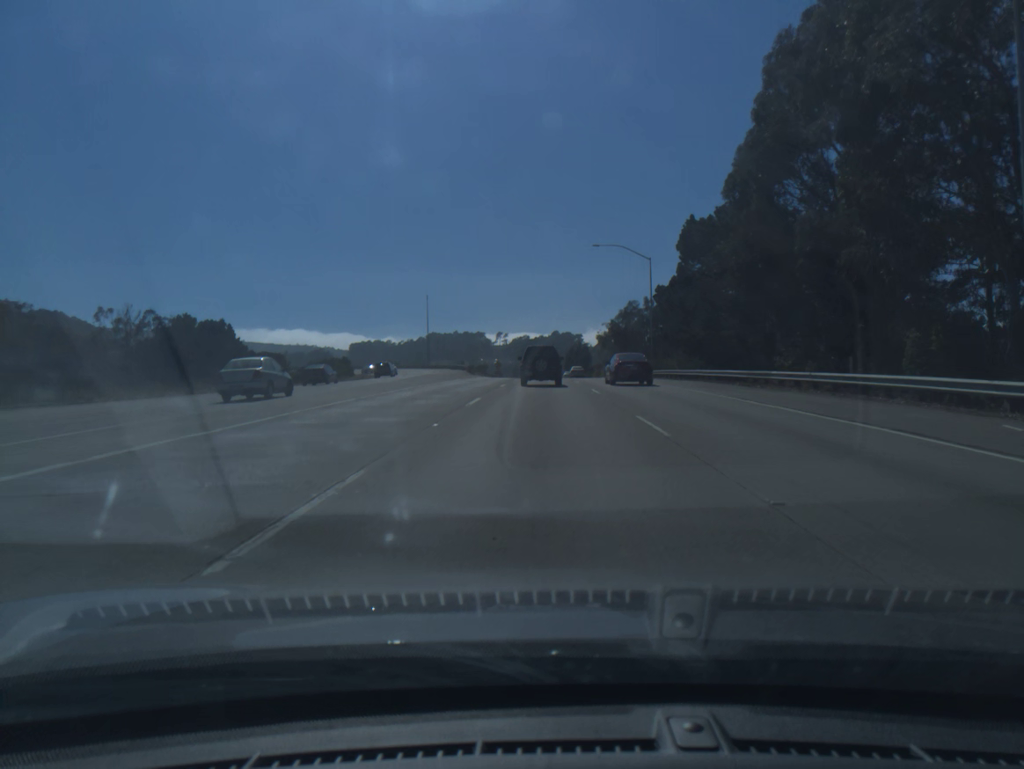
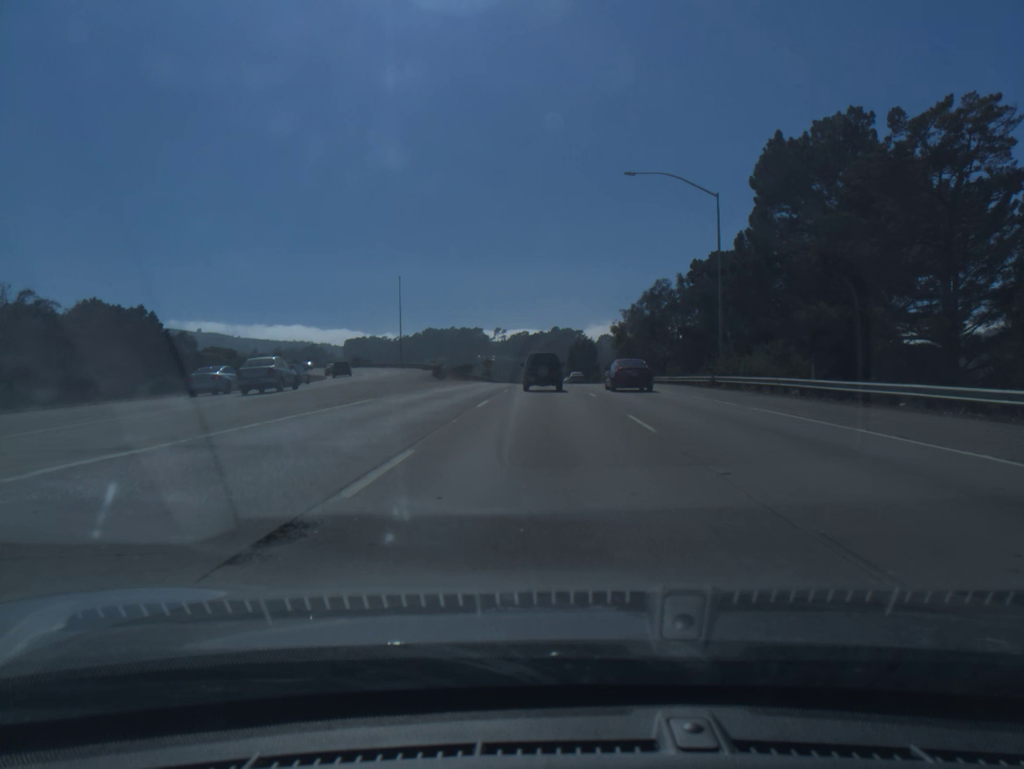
(0.0, +26.9) m; 0°
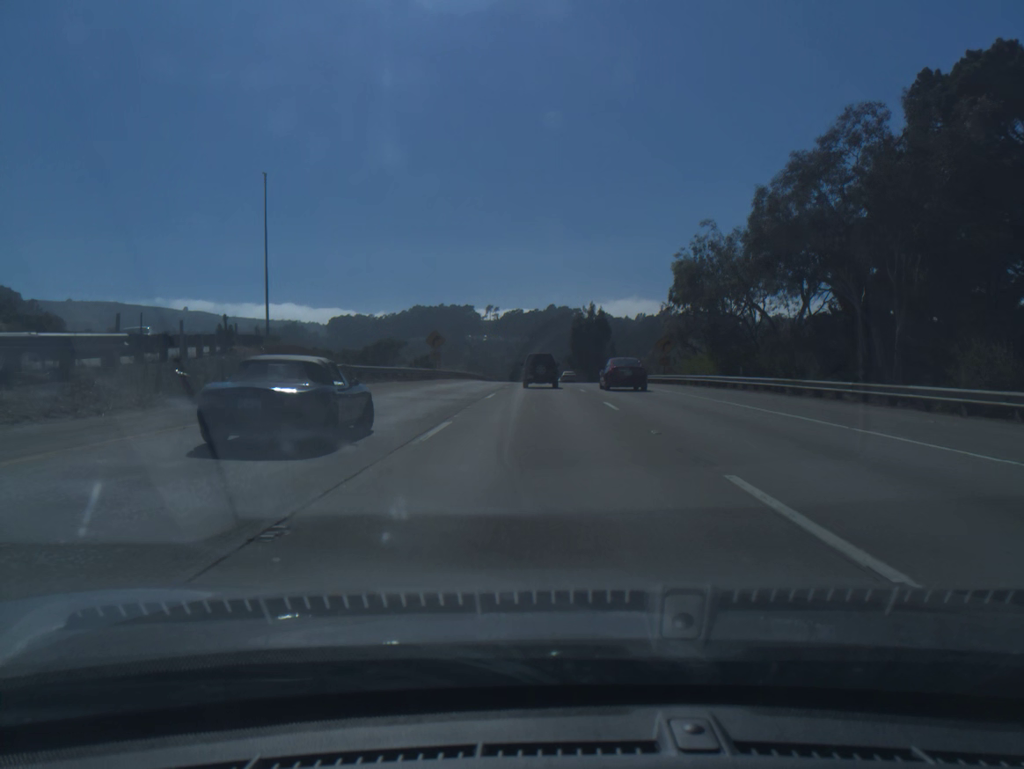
(+0.2, +53.4) m; 0°
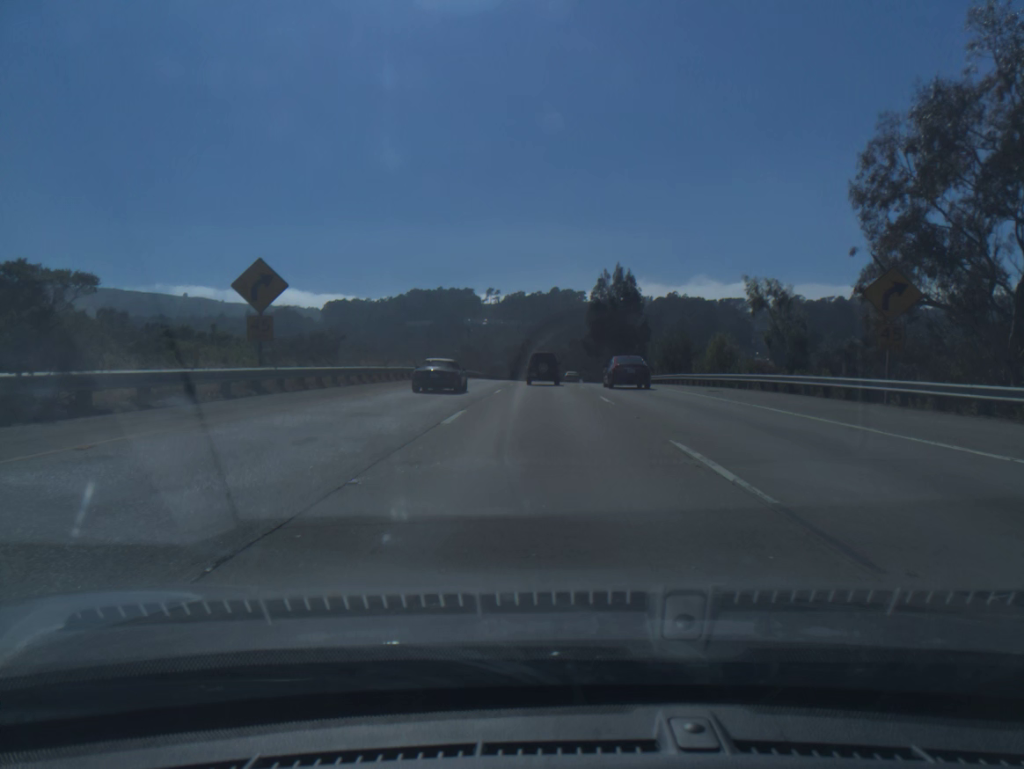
(-0.1, +40.4) m; 0°
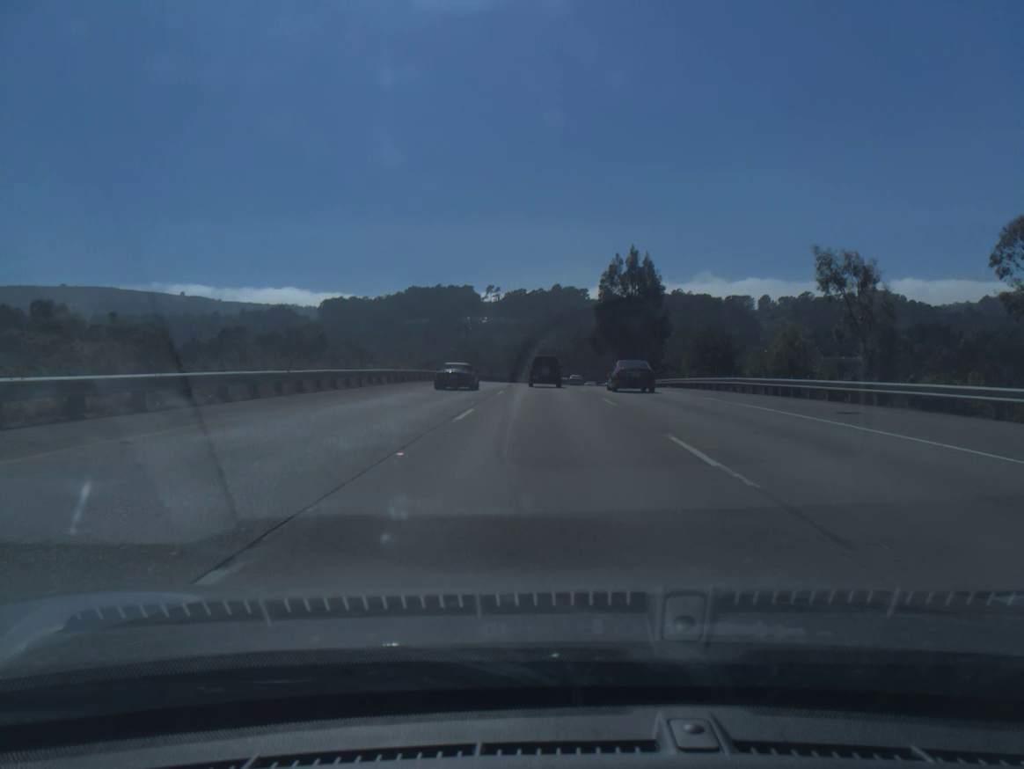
(0.0, +13.6) m; 0°
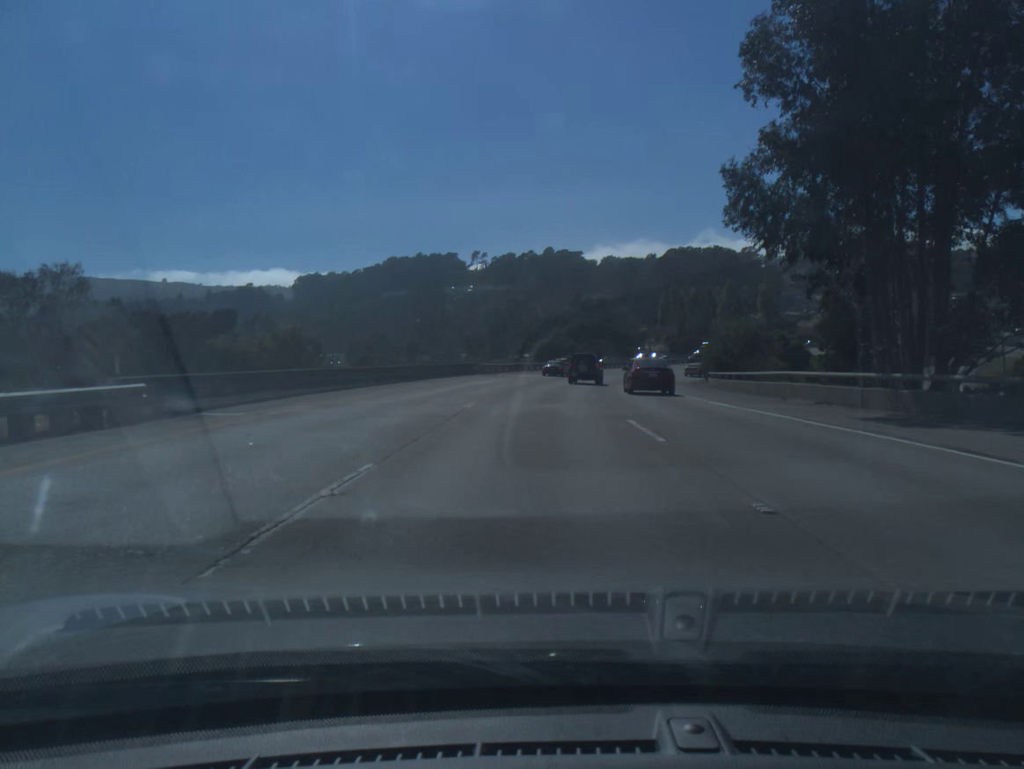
(+0.3, +68.5) m; 0°
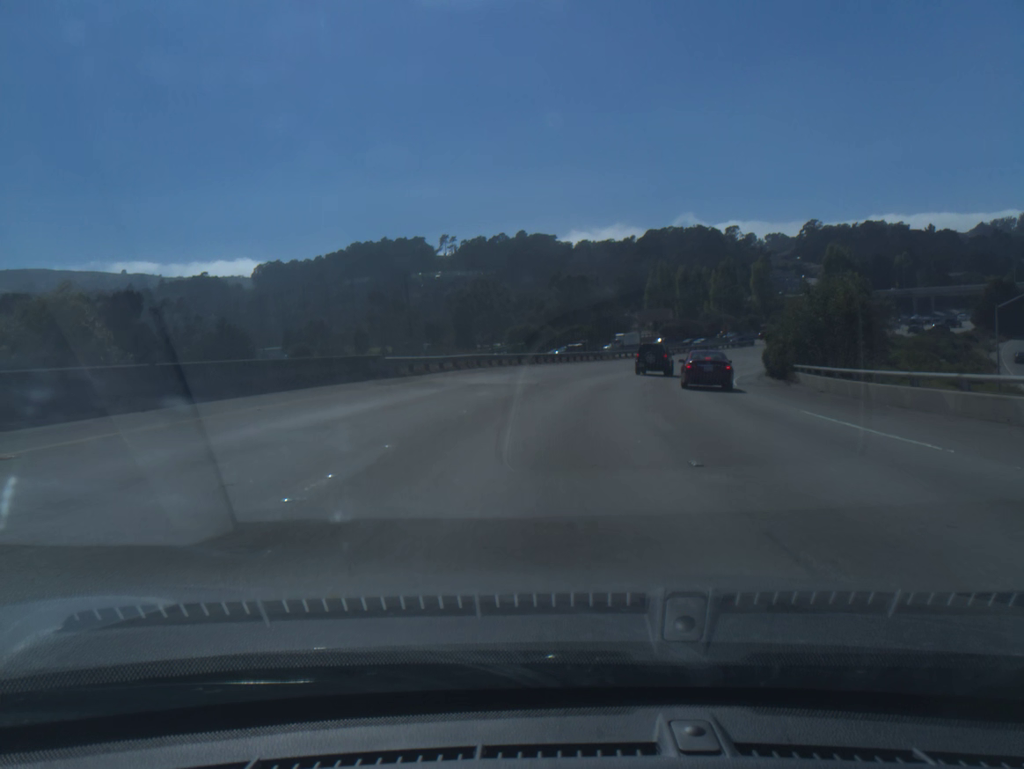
(+0.2, +27.6) m; +2°
